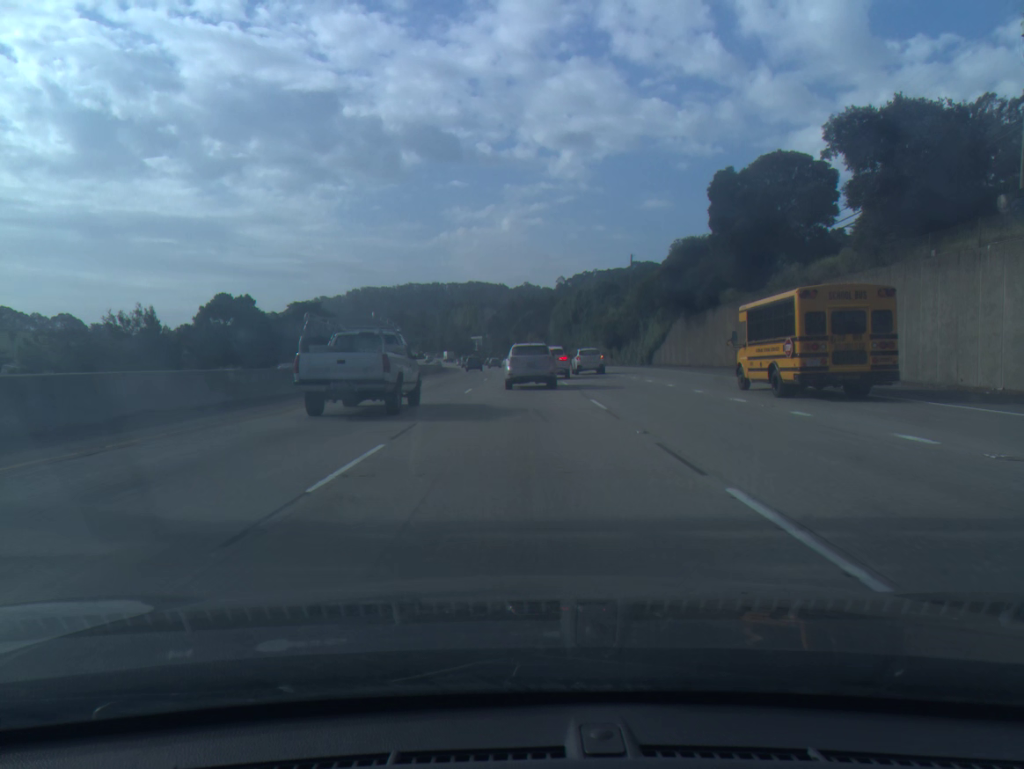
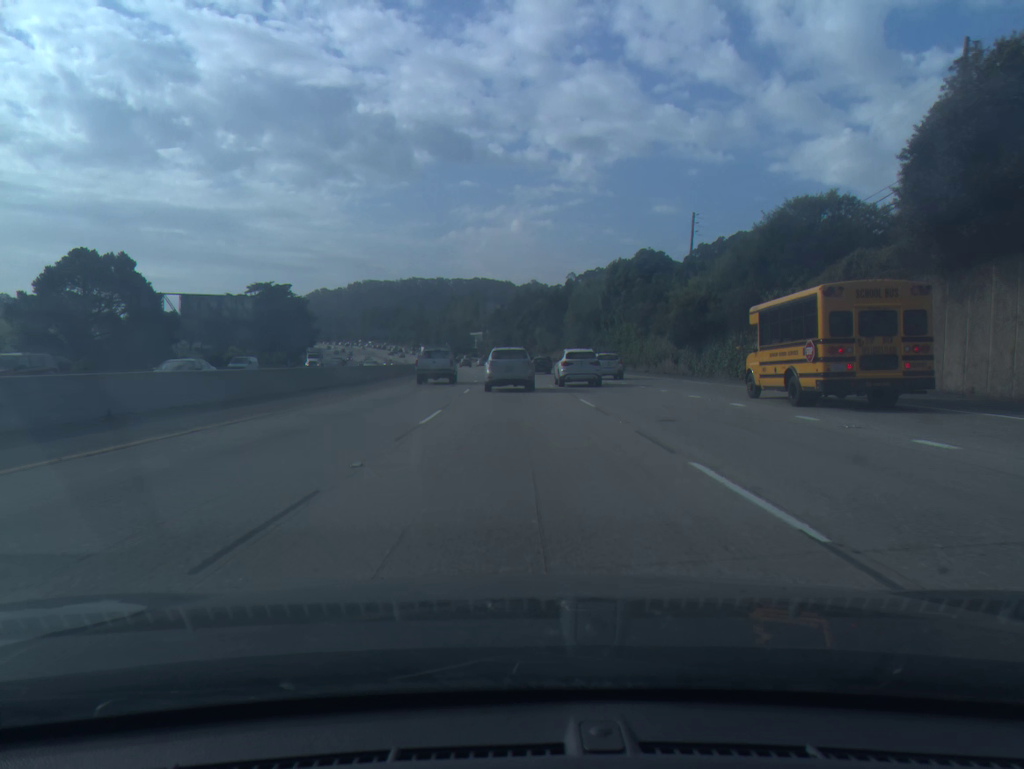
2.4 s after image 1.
(0.0, +41.0) m; 0°
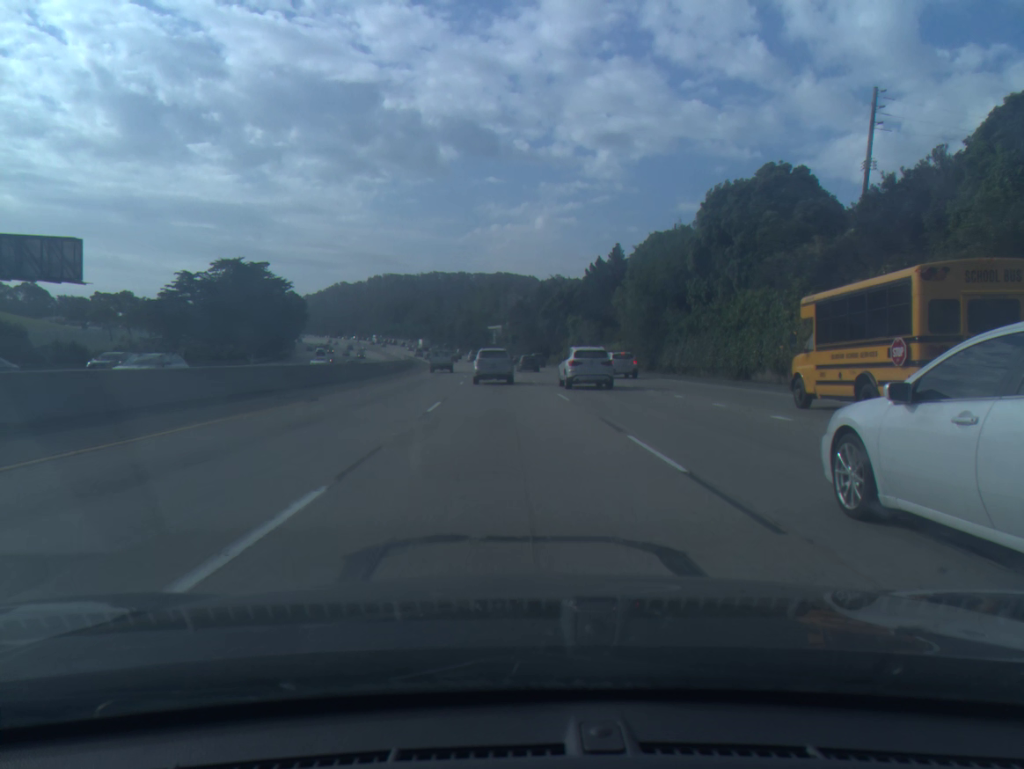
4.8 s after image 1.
(-0.5, +39.6) m; -2°
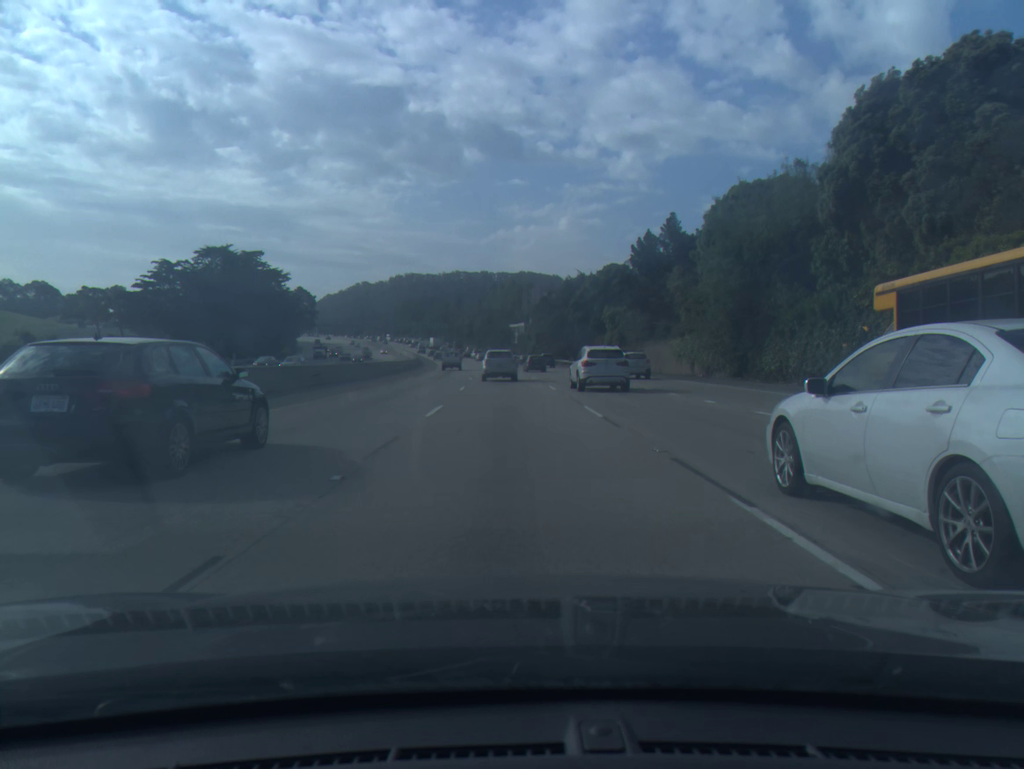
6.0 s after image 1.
(-0.3, +20.4) m; -2°
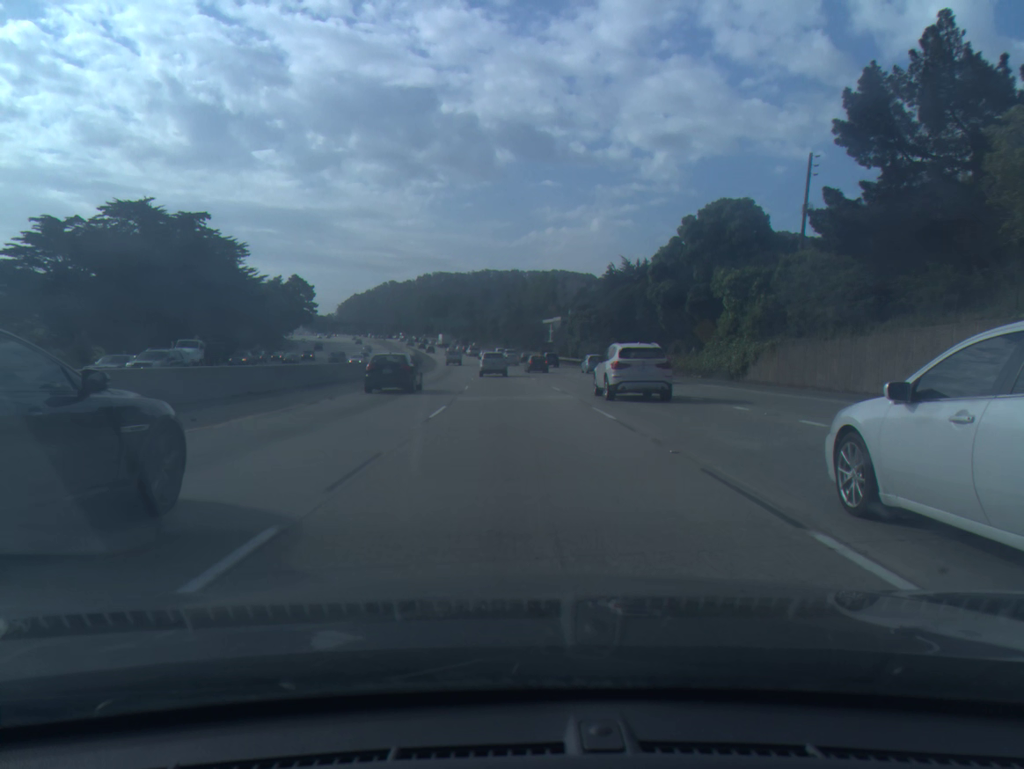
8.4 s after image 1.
(-0.9, +43.0) m; -2°
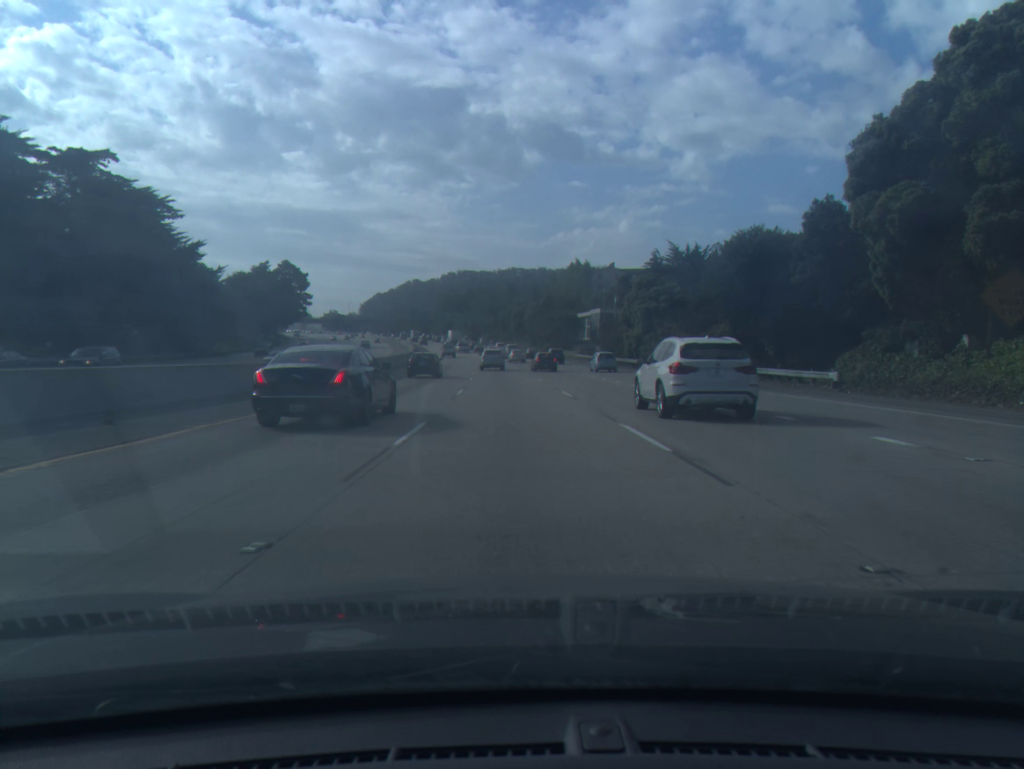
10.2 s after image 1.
(-0.6, +34.2) m; -2°
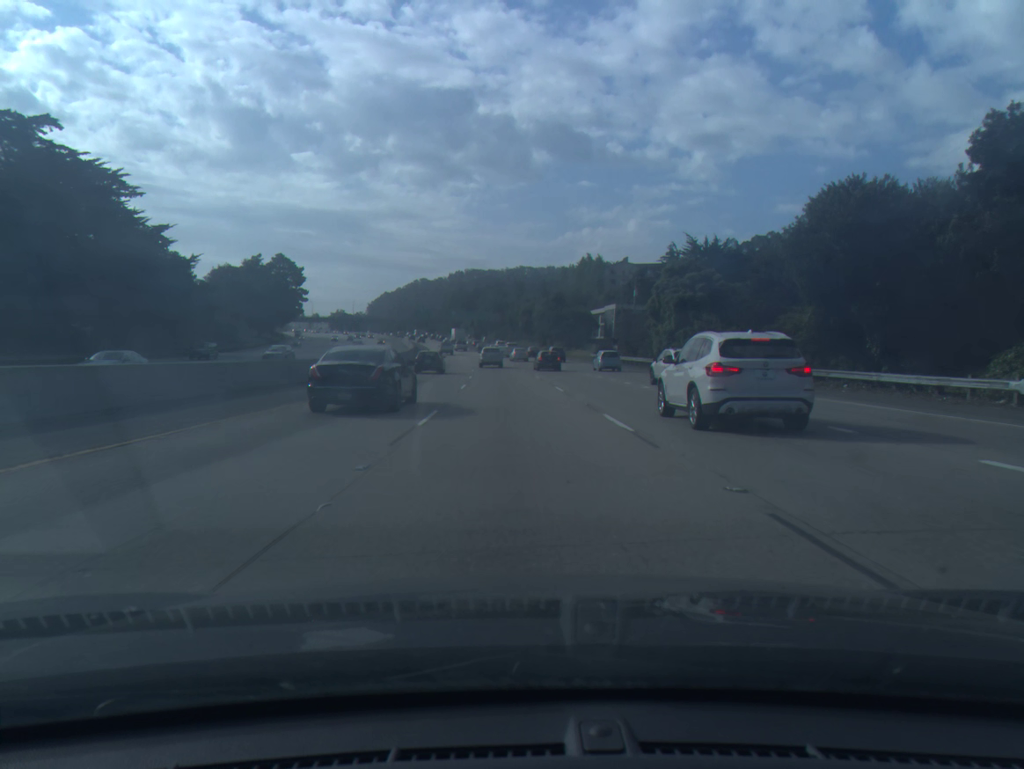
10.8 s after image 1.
(-0.1, +11.8) m; -1°
